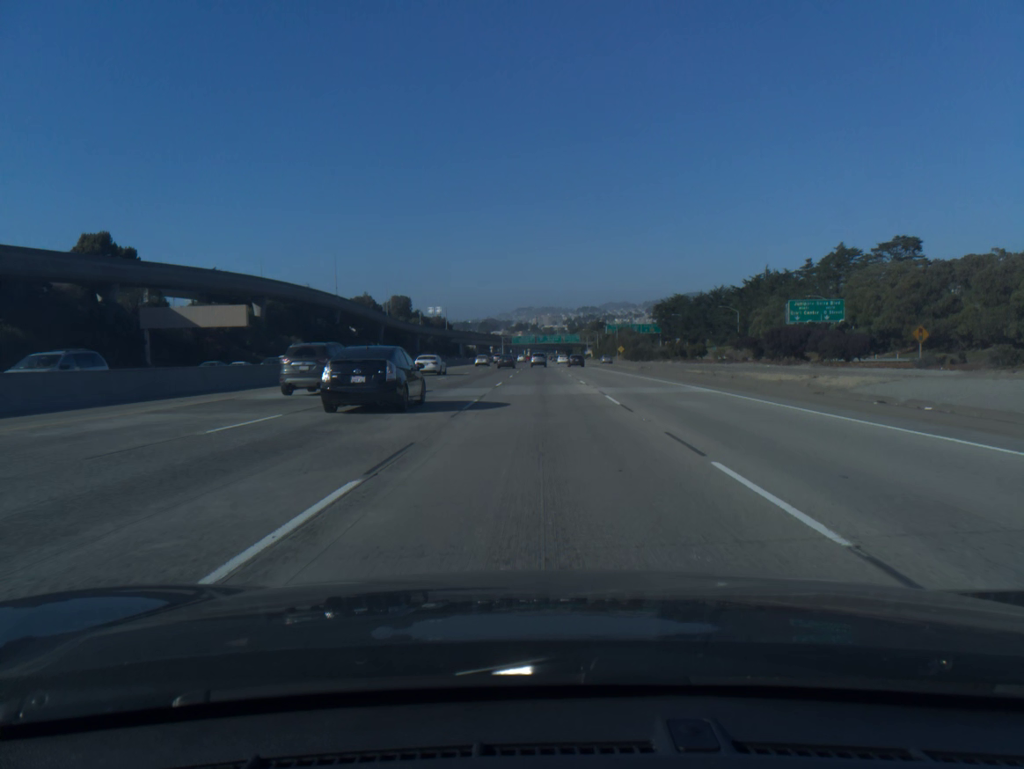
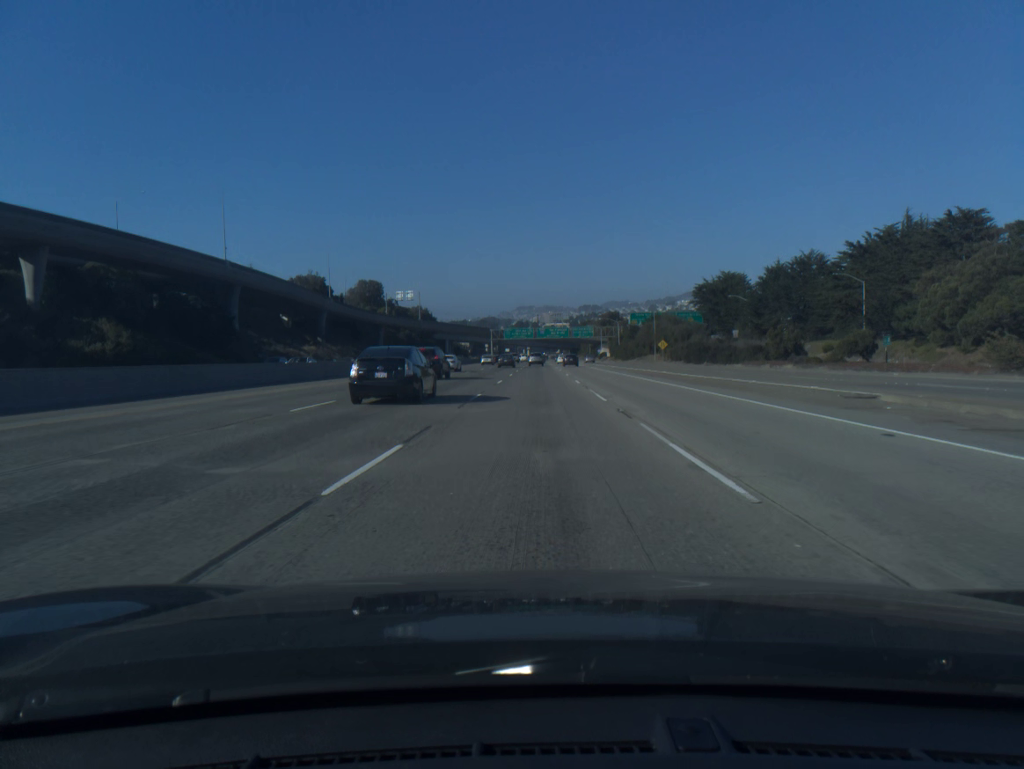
(+0.2, +68.1) m; 0°
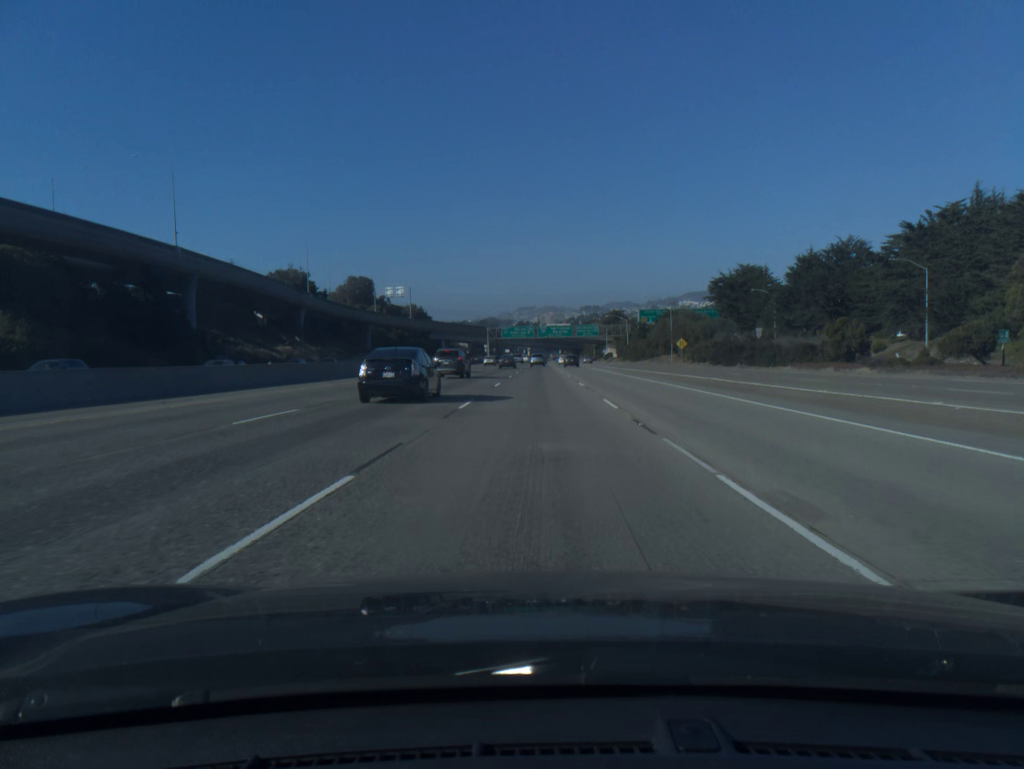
(0.0, +17.0) m; 0°
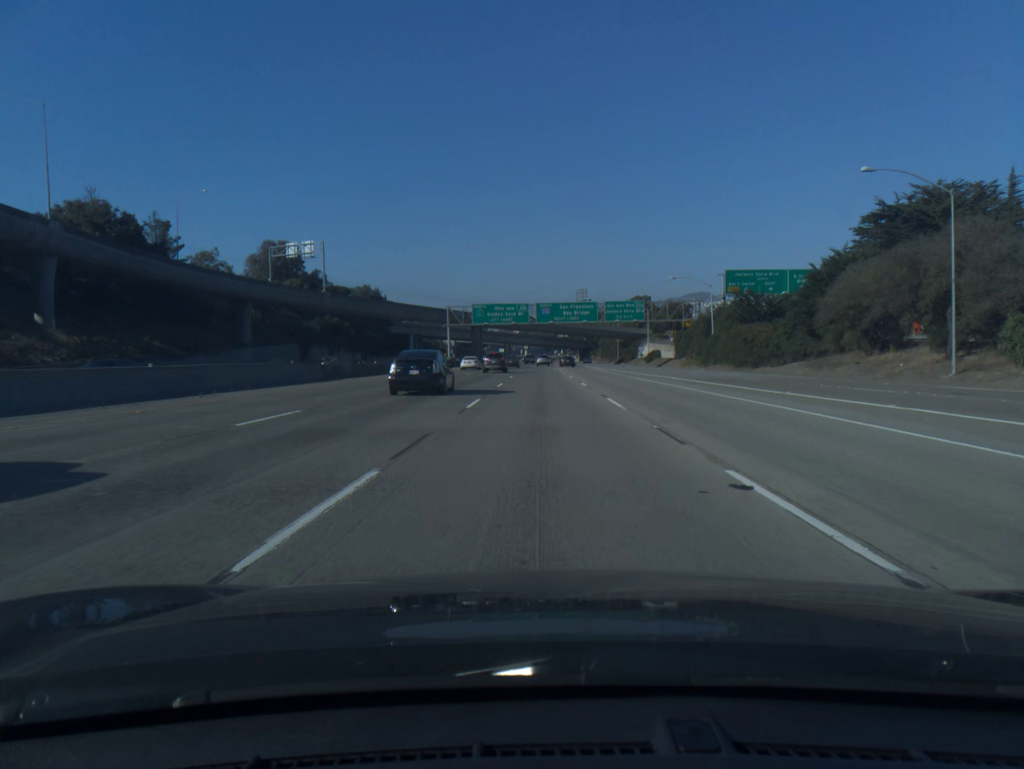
(-0.1, +85.1) m; 0°
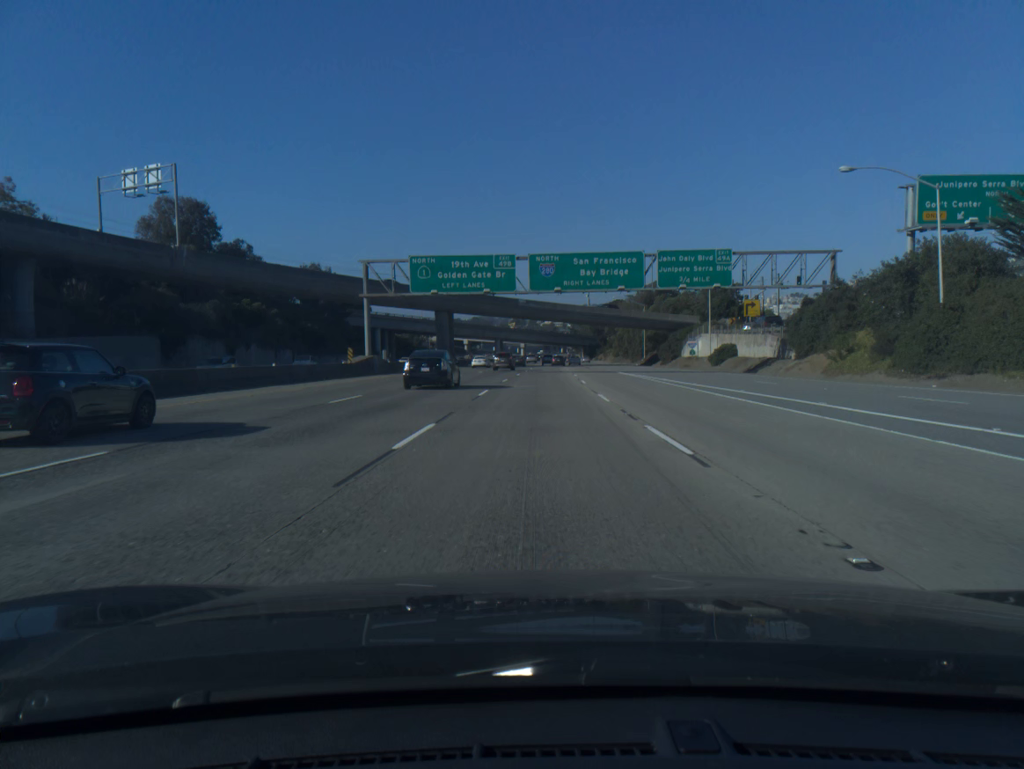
(+0.1, +51.0) m; 0°
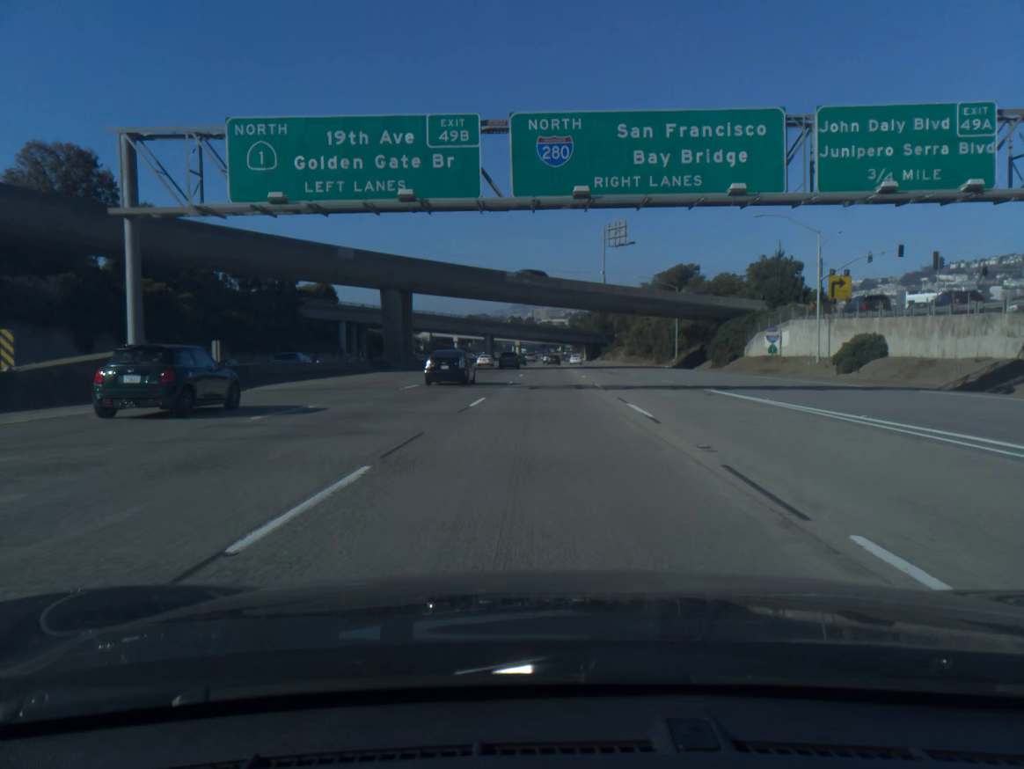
(0.0, +34.0) m; 0°
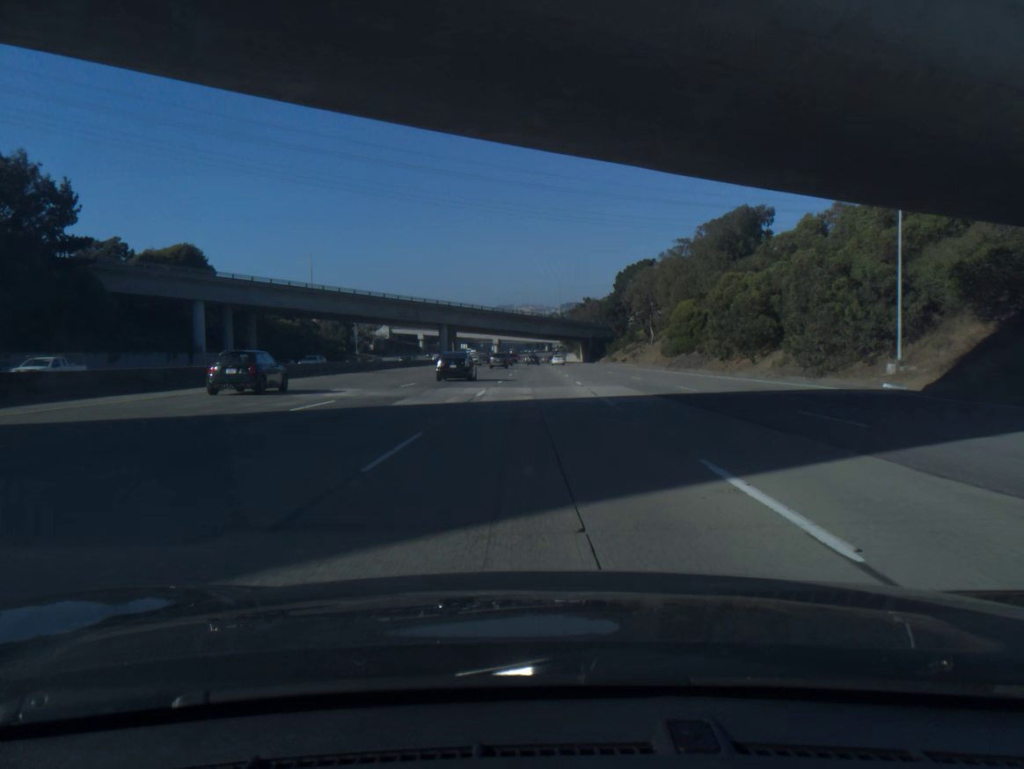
(+1.0, +68.0) m; +1°
